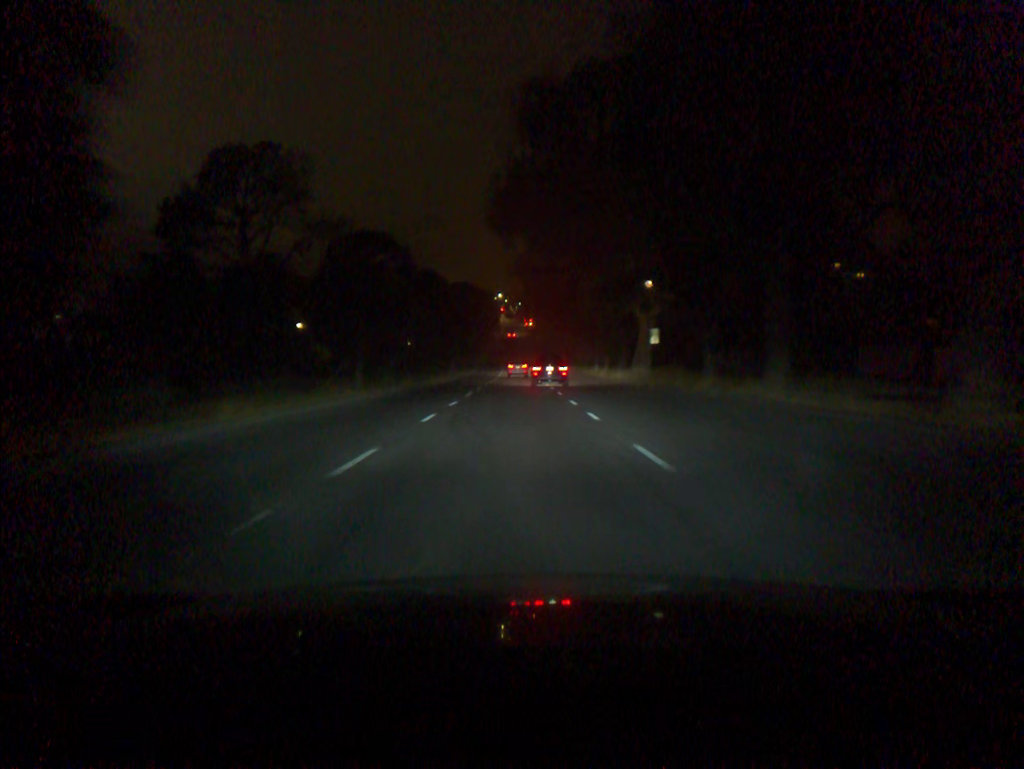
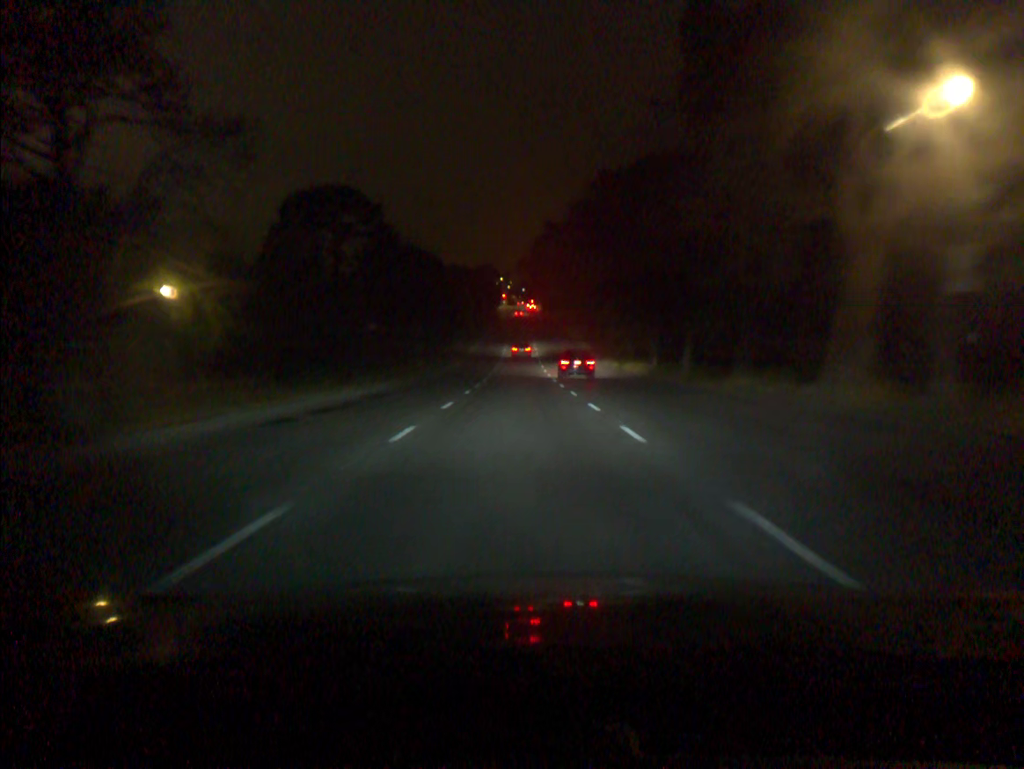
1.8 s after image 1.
(-0.1, +33.4) m; 0°
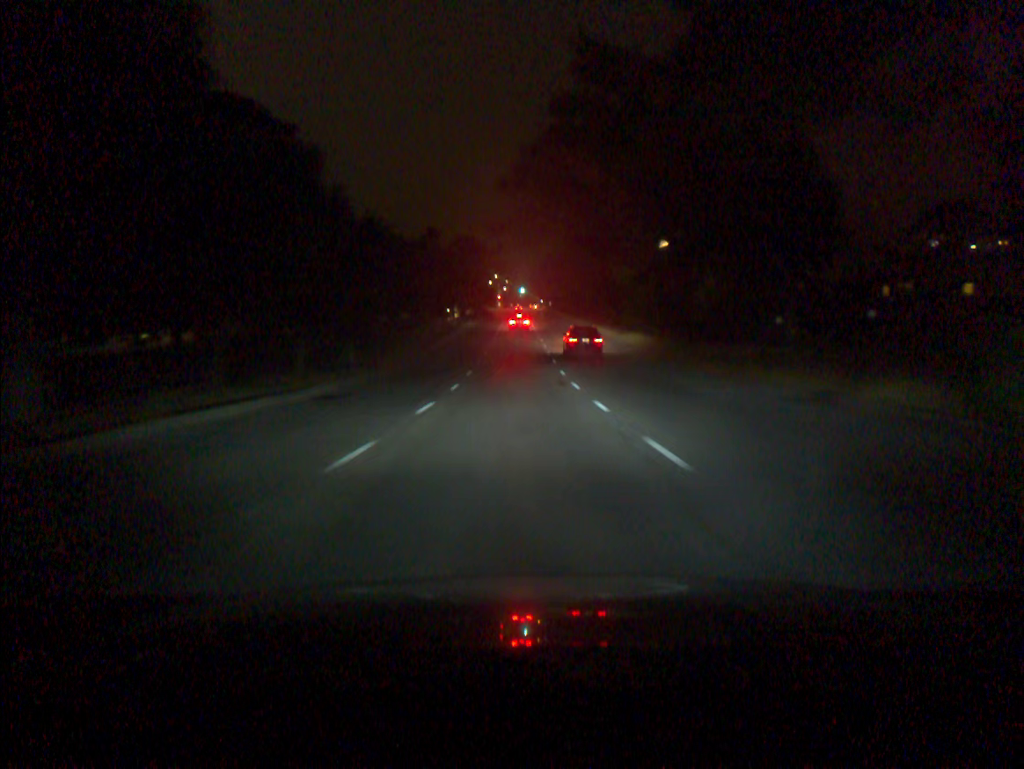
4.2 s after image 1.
(+0.1, +46.7) m; 0°
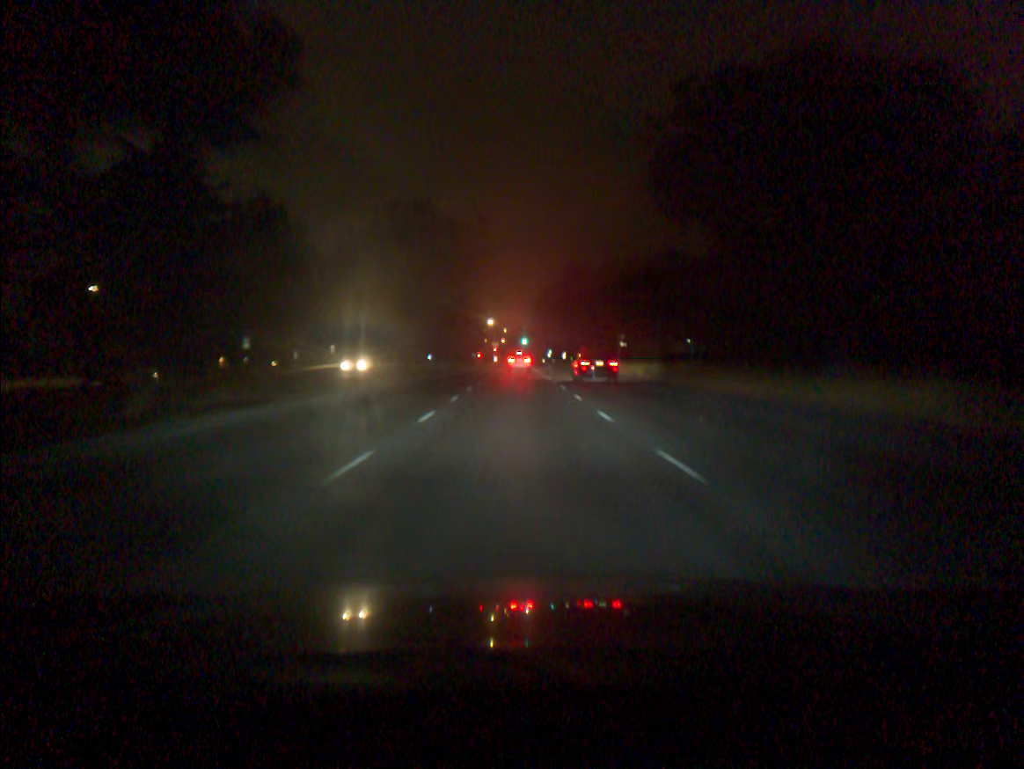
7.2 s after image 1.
(0.0, +57.8) m; 0°
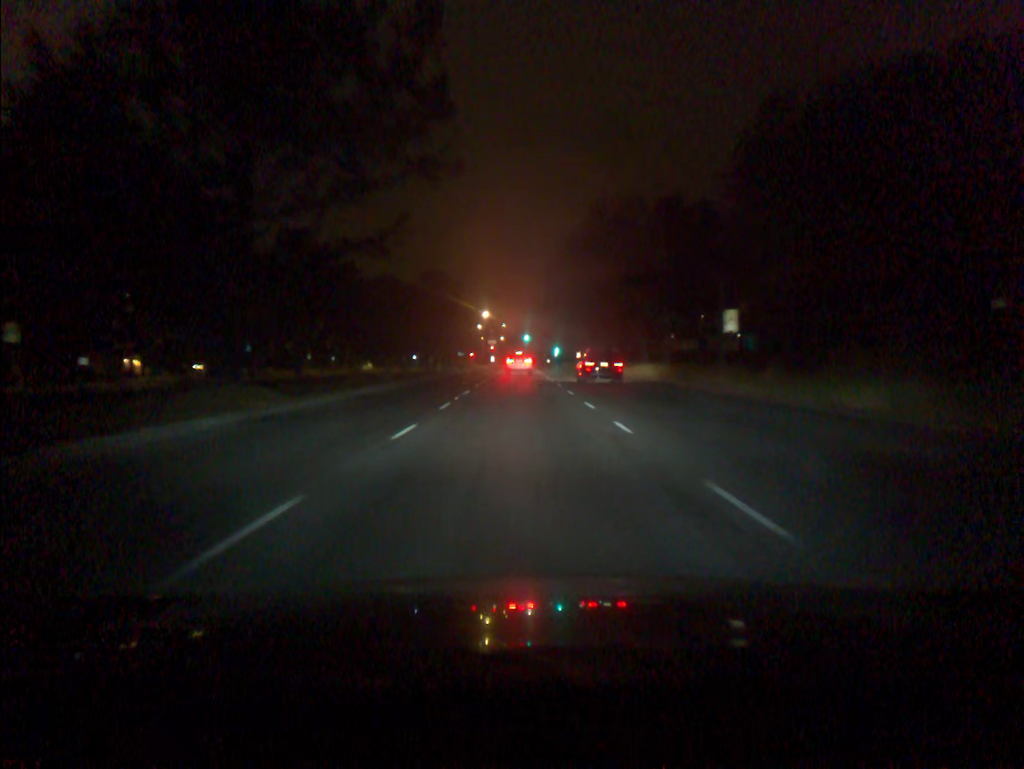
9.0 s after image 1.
(-0.1, +32.1) m; 0°
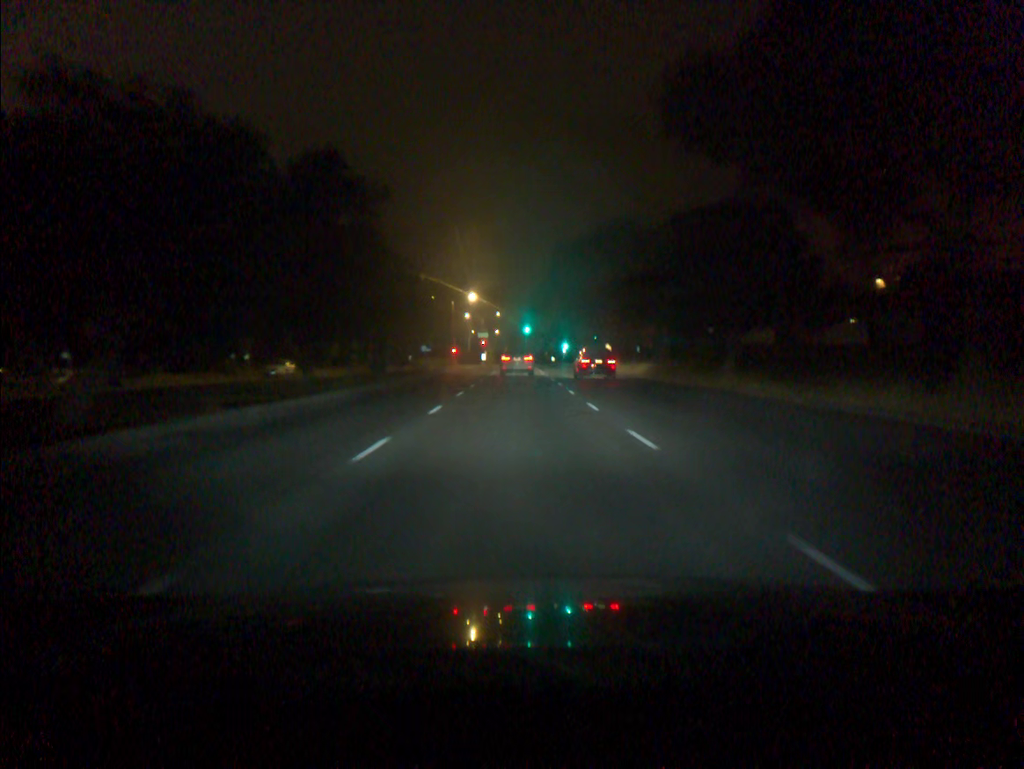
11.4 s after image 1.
(0.0, +38.1) m; 0°
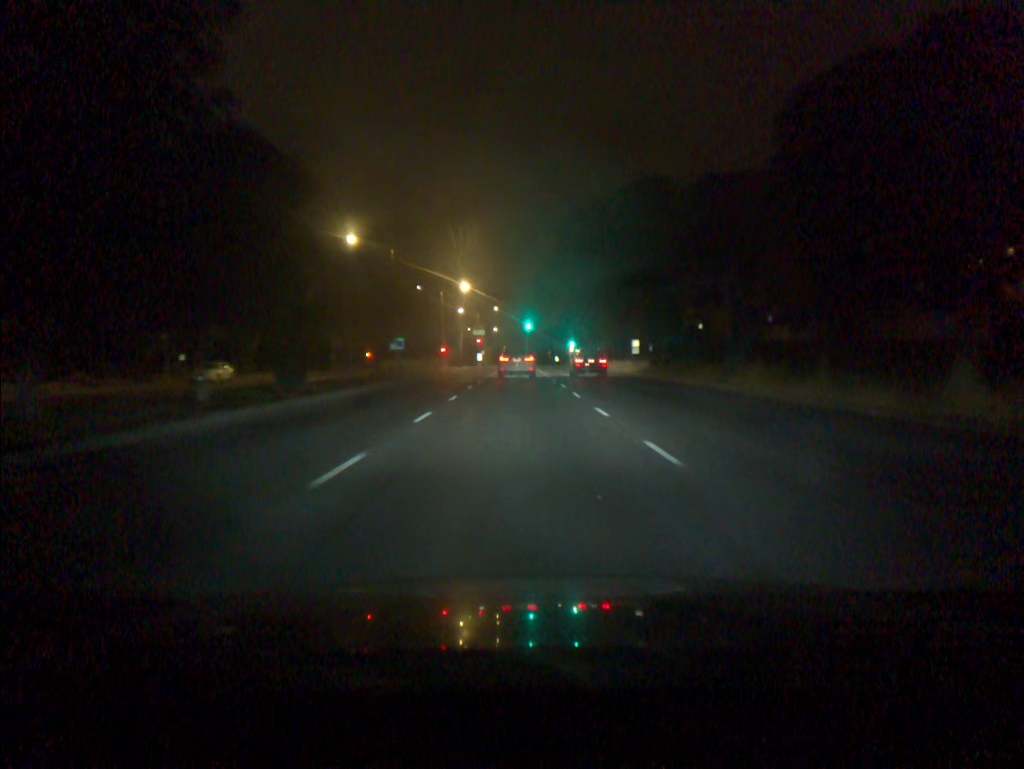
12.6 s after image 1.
(0.0, +16.5) m; 0°
